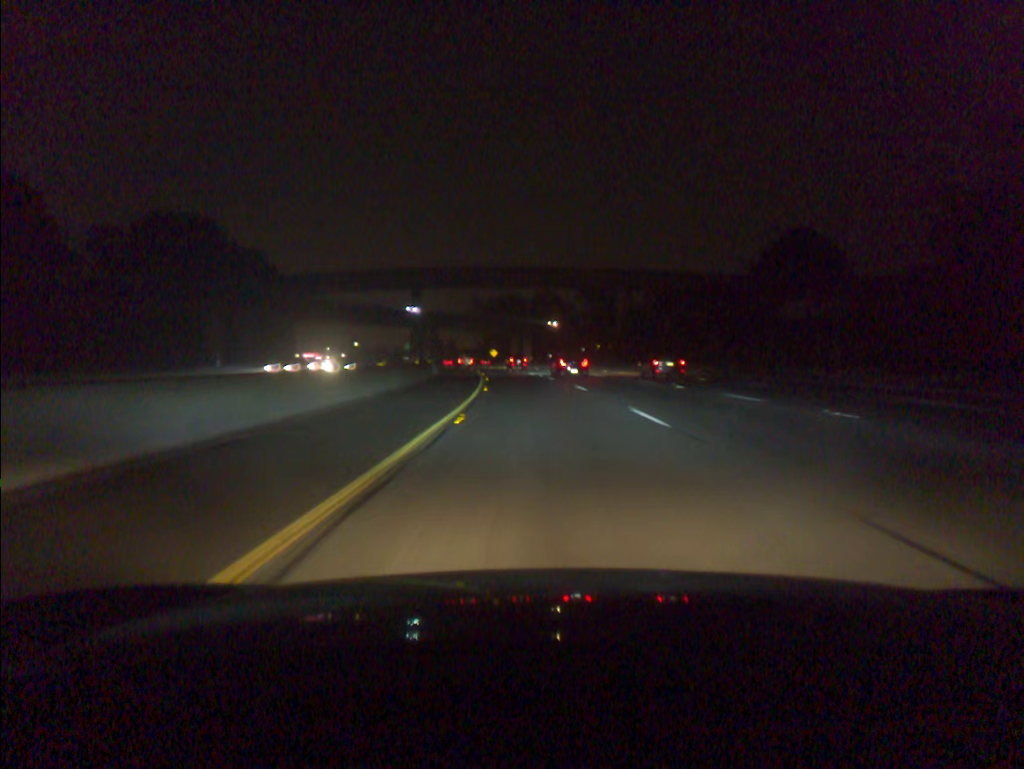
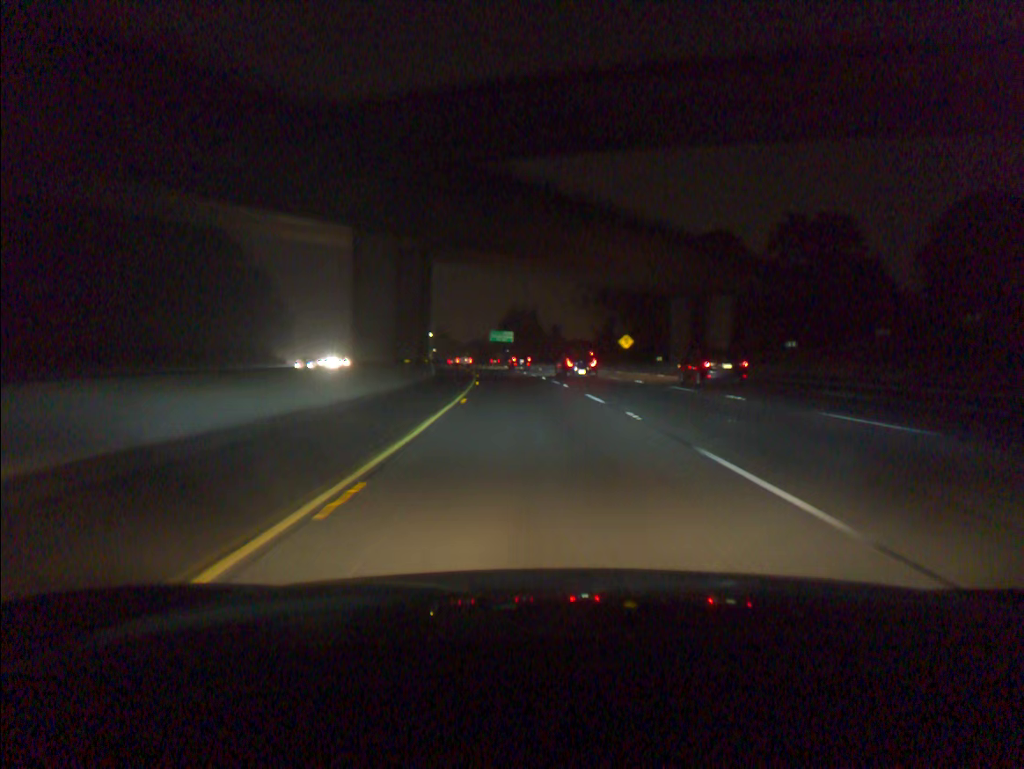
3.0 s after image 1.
(-7.1, +95.4) m; -8°
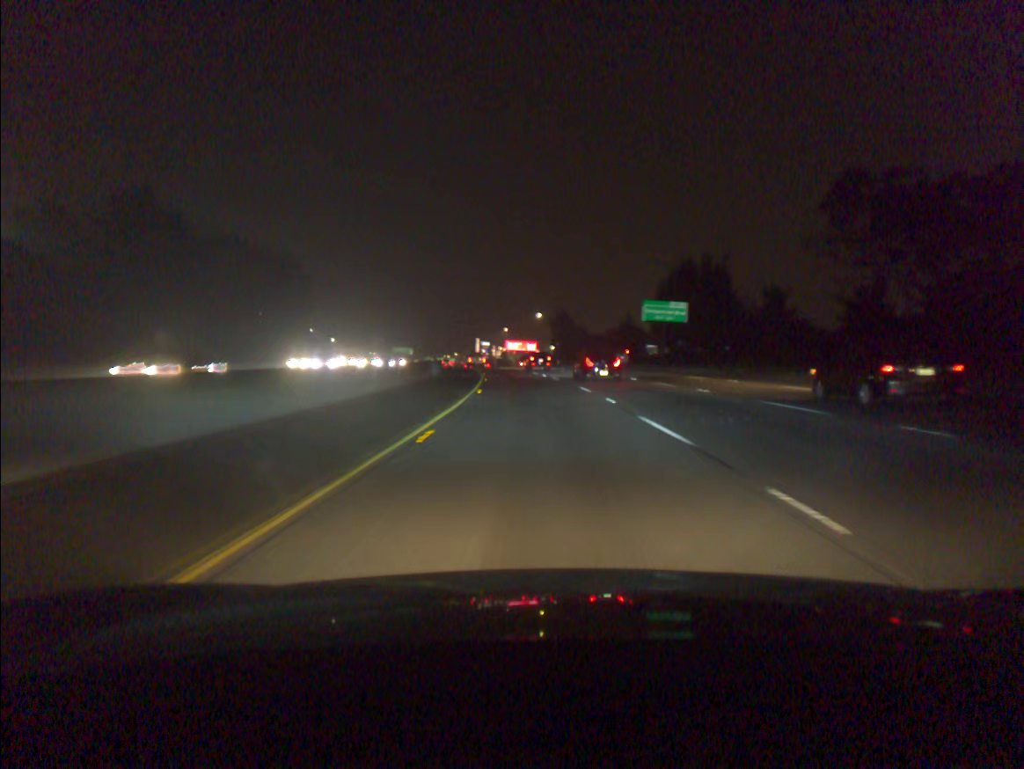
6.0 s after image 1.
(-8.2, +96.3) m; -10°
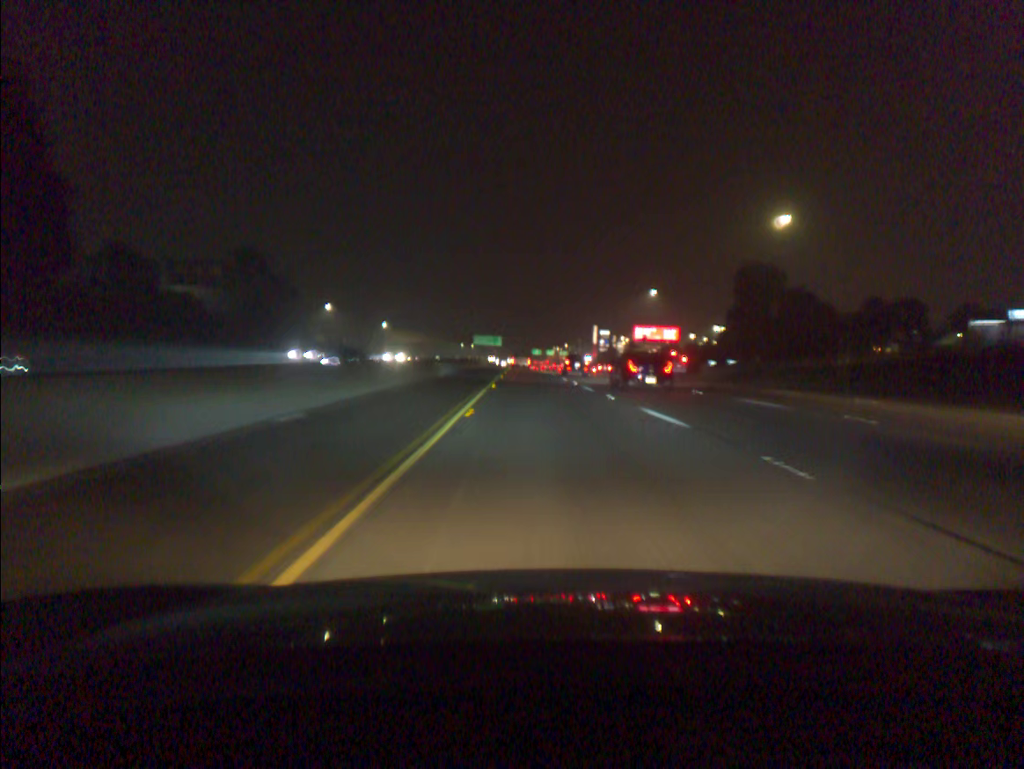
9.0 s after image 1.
(-8.1, +97.5) m; -9°
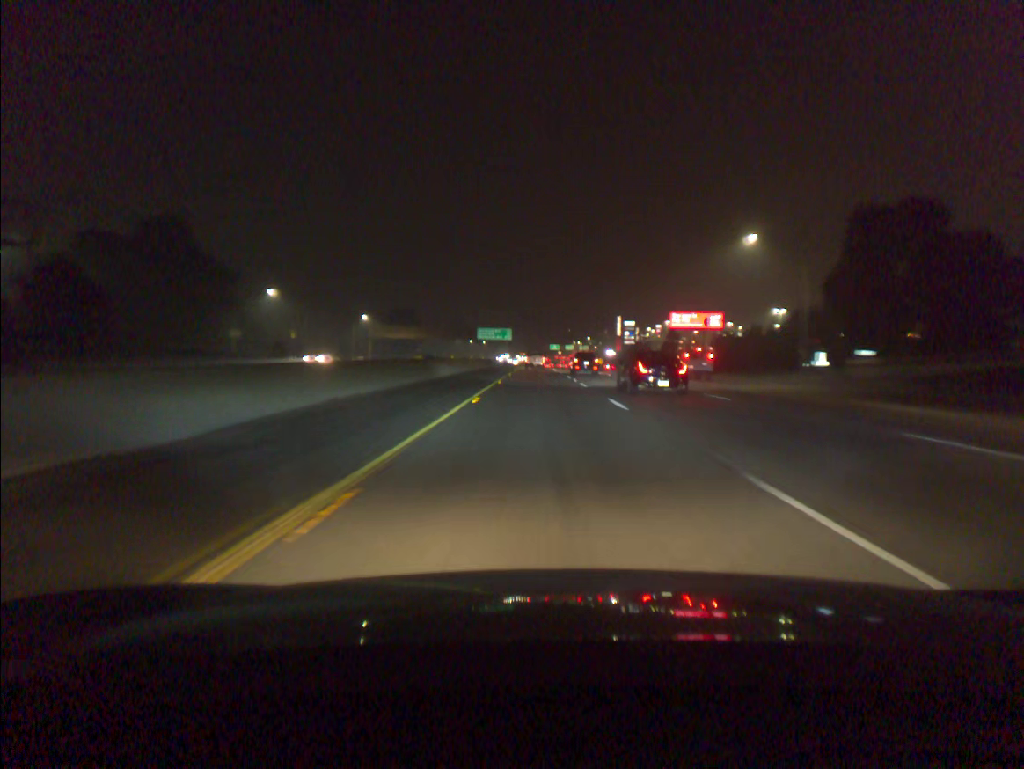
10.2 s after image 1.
(-0.5, +39.5) m; -1°
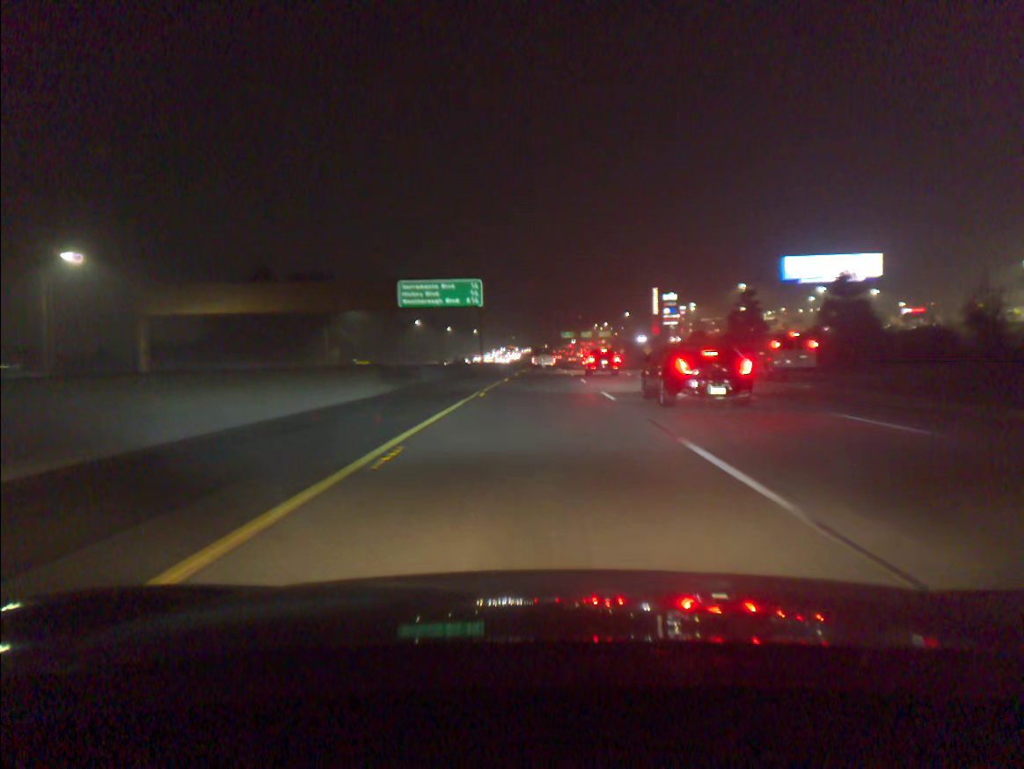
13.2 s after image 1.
(-0.5, +99.3) m; -1°
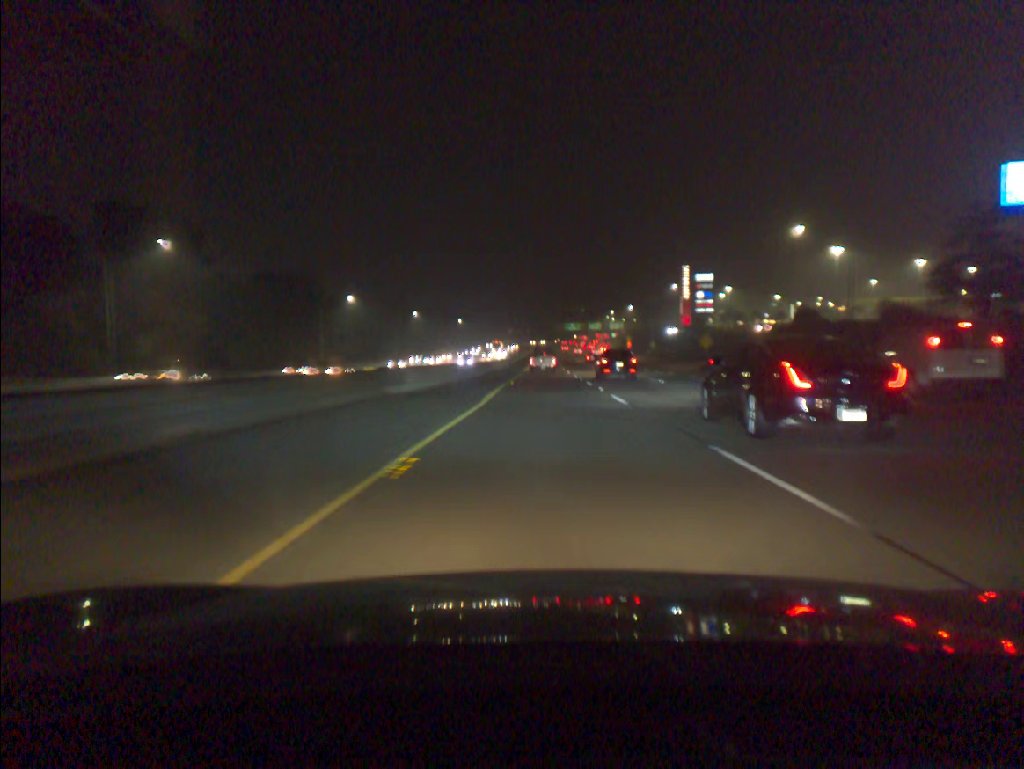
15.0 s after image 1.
(-0.1, +58.9) m; 0°
